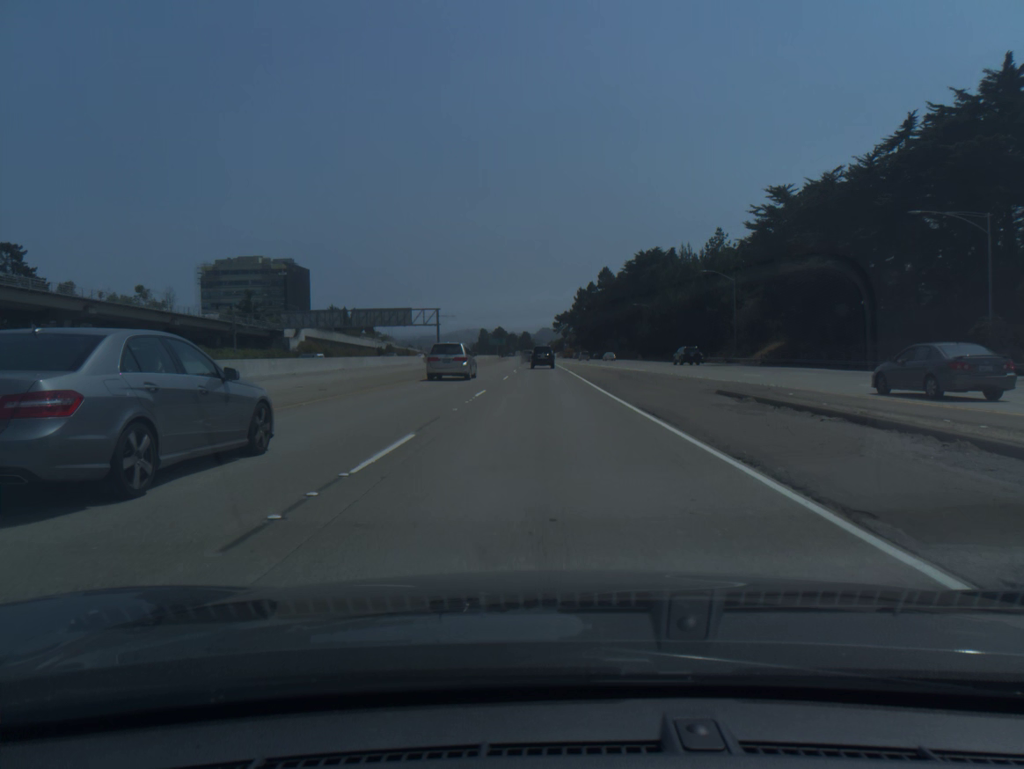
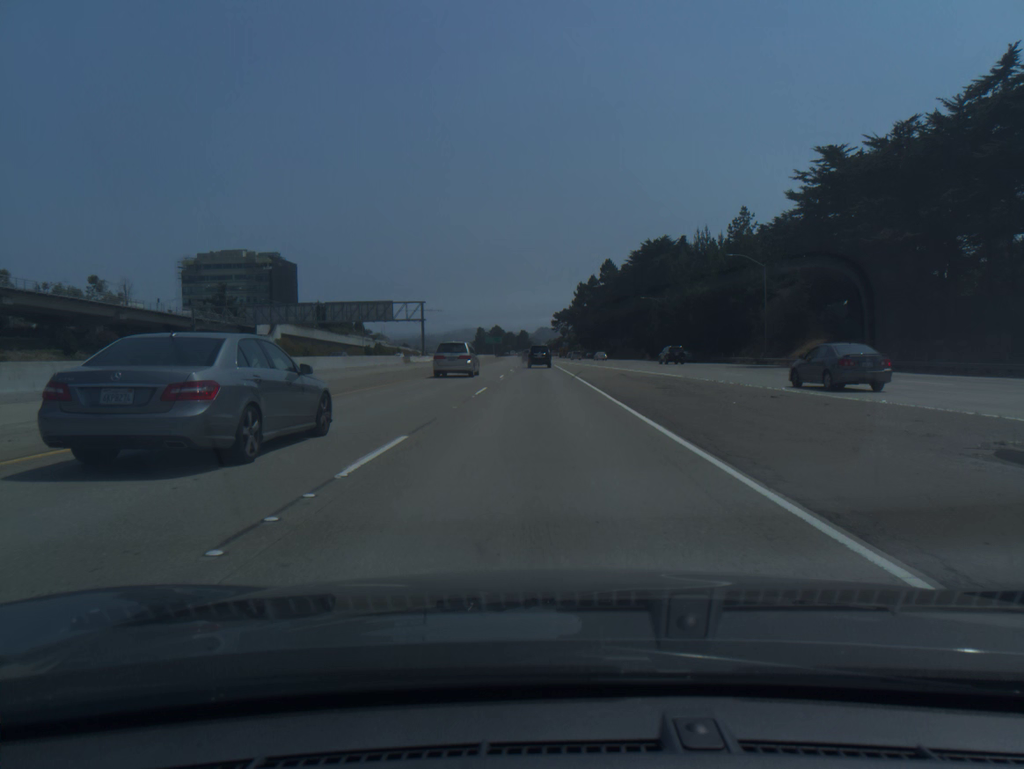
(0.0, +14.8) m; 0°
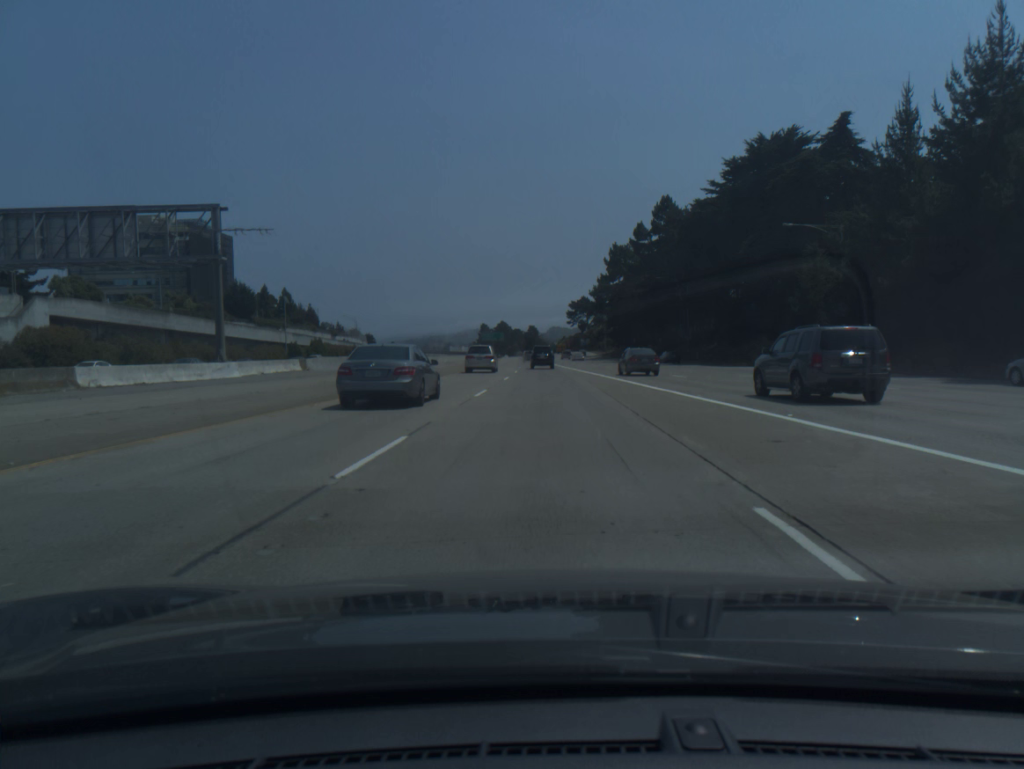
(-0.5, +74.8) m; -1°
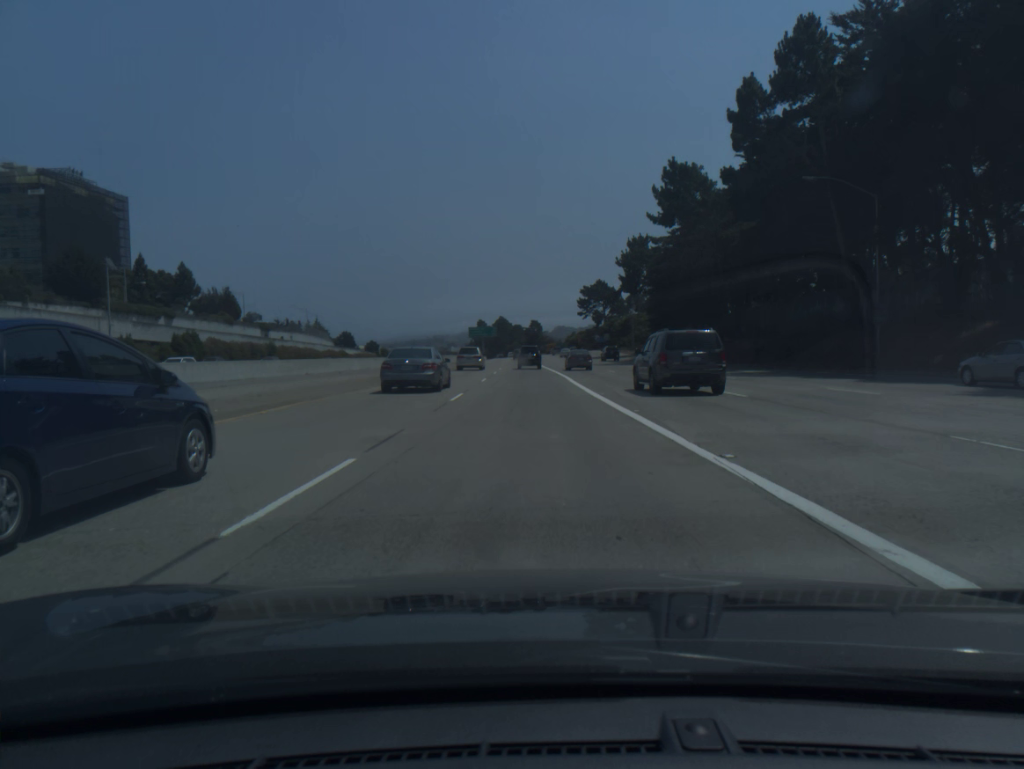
(+0.1, +60.7) m; 0°
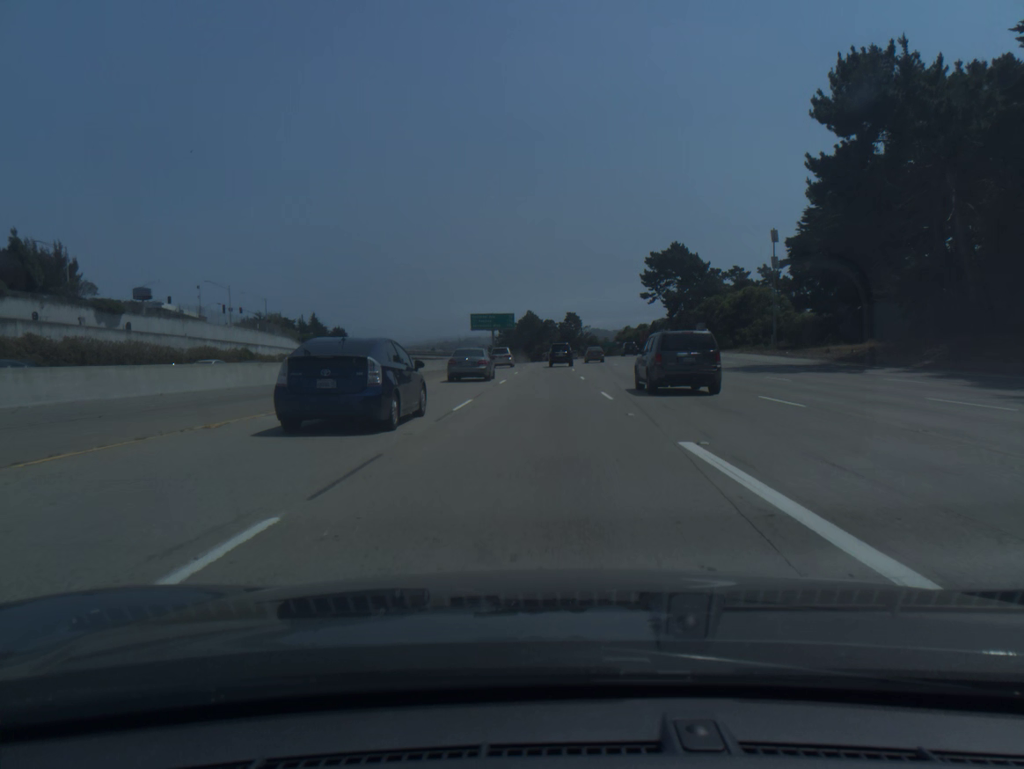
(-2.1, +76.5) m; -2°
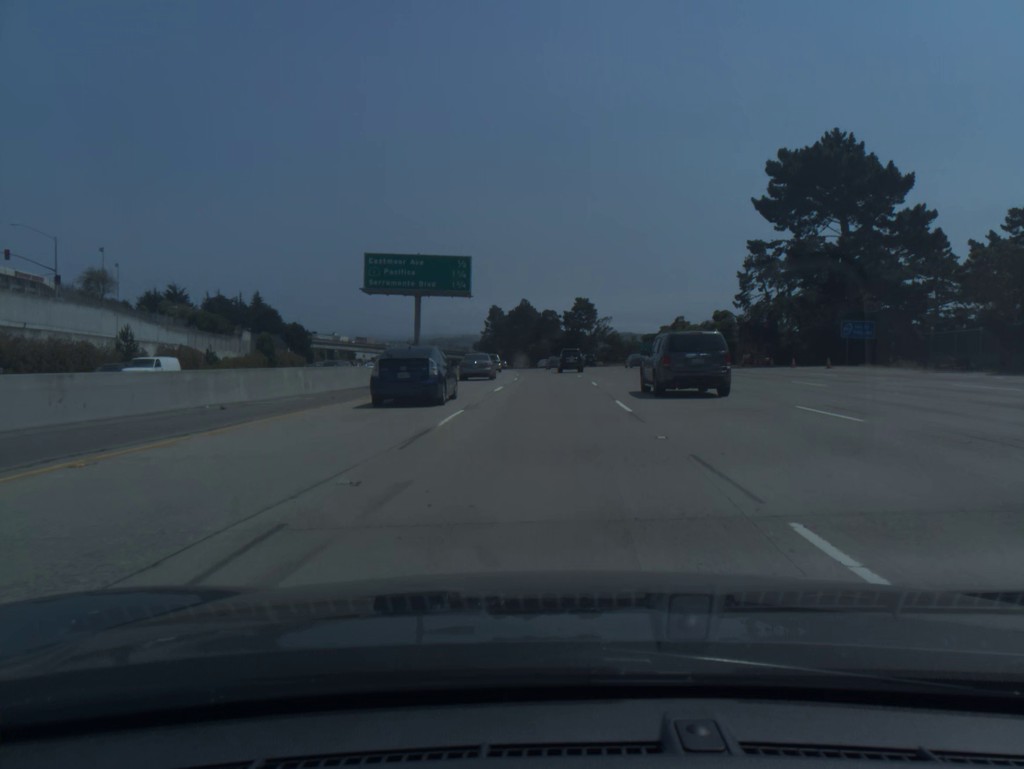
(+0.3, +76.9) m; 0°
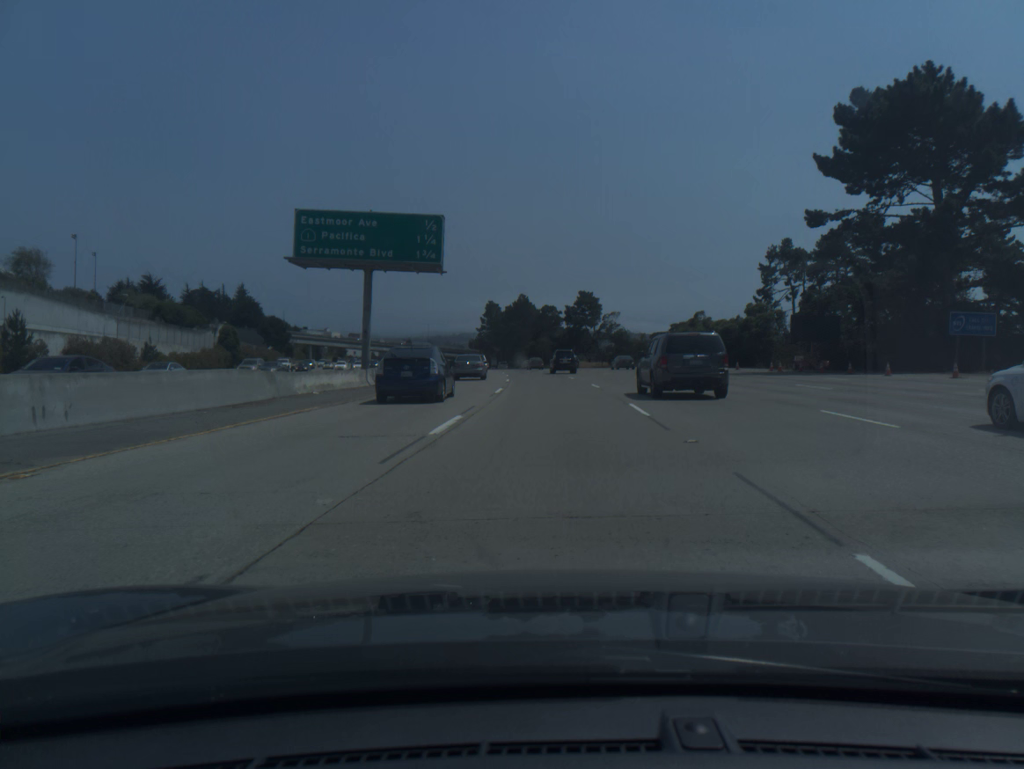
(0.0, +15.4) m; 0°
